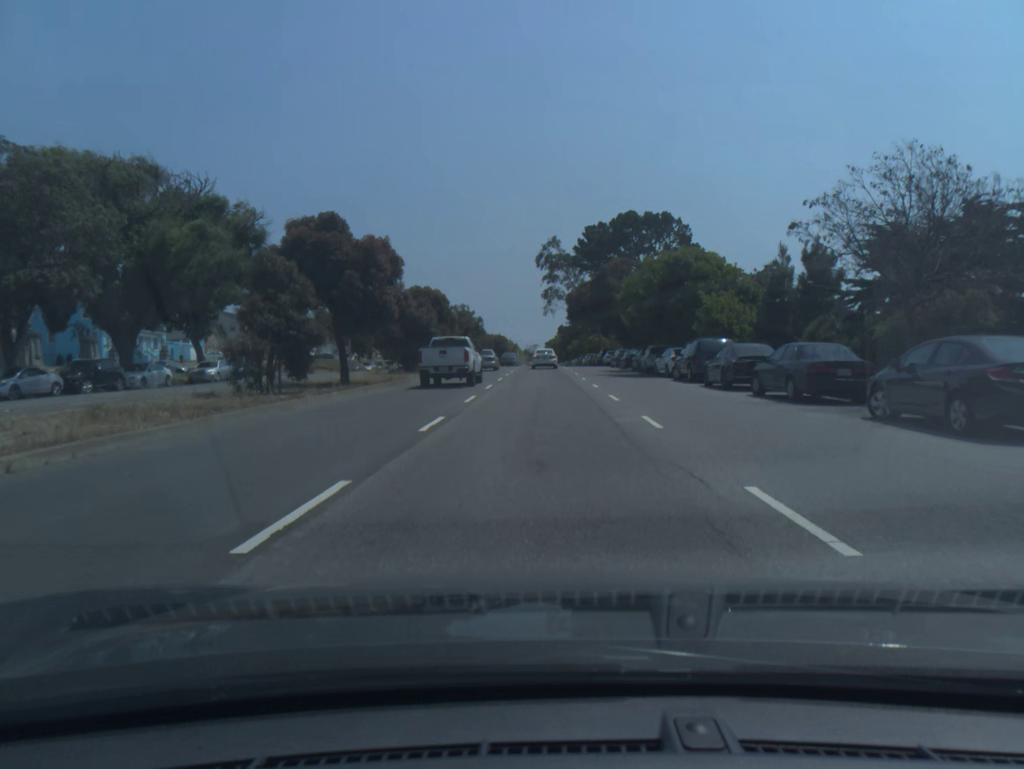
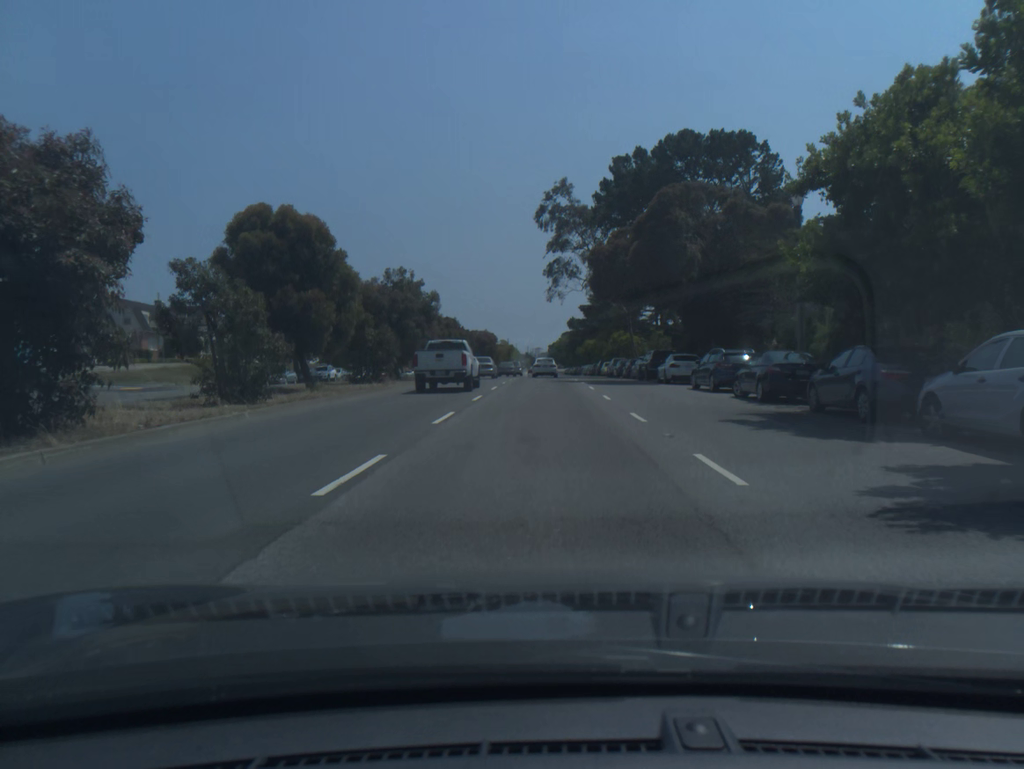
(0.0, +33.9) m; 0°
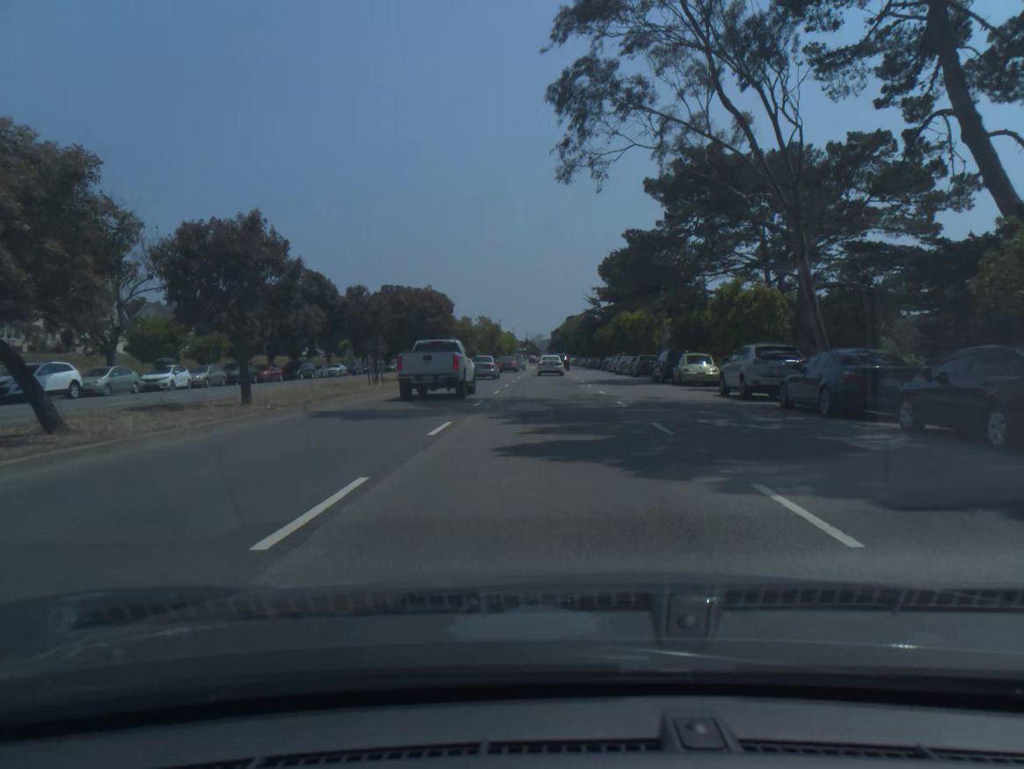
(-0.1, +44.8) m; 0°
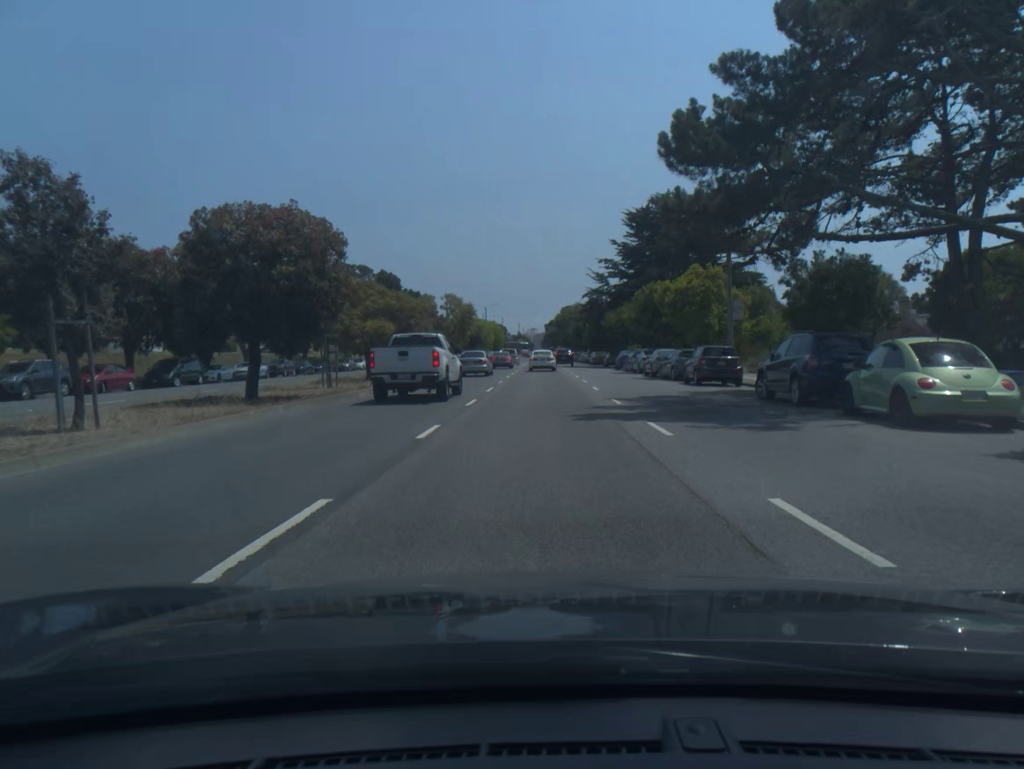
(+0.1, +22.3) m; 0°
